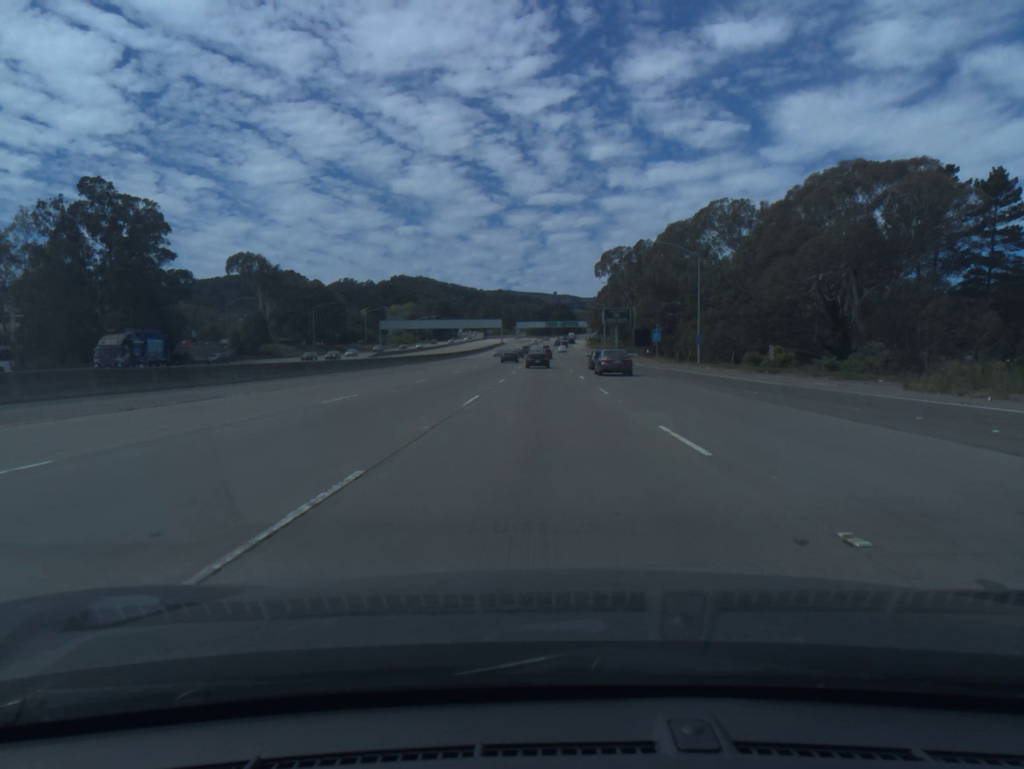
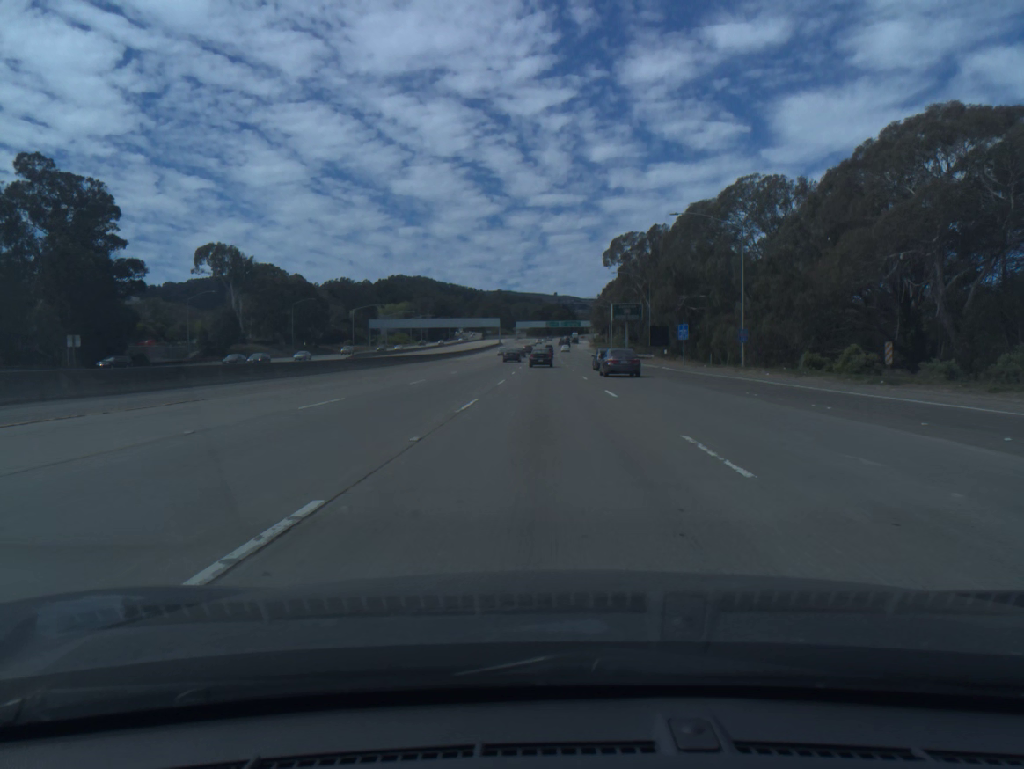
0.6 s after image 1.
(0.0, +16.2) m; 0°
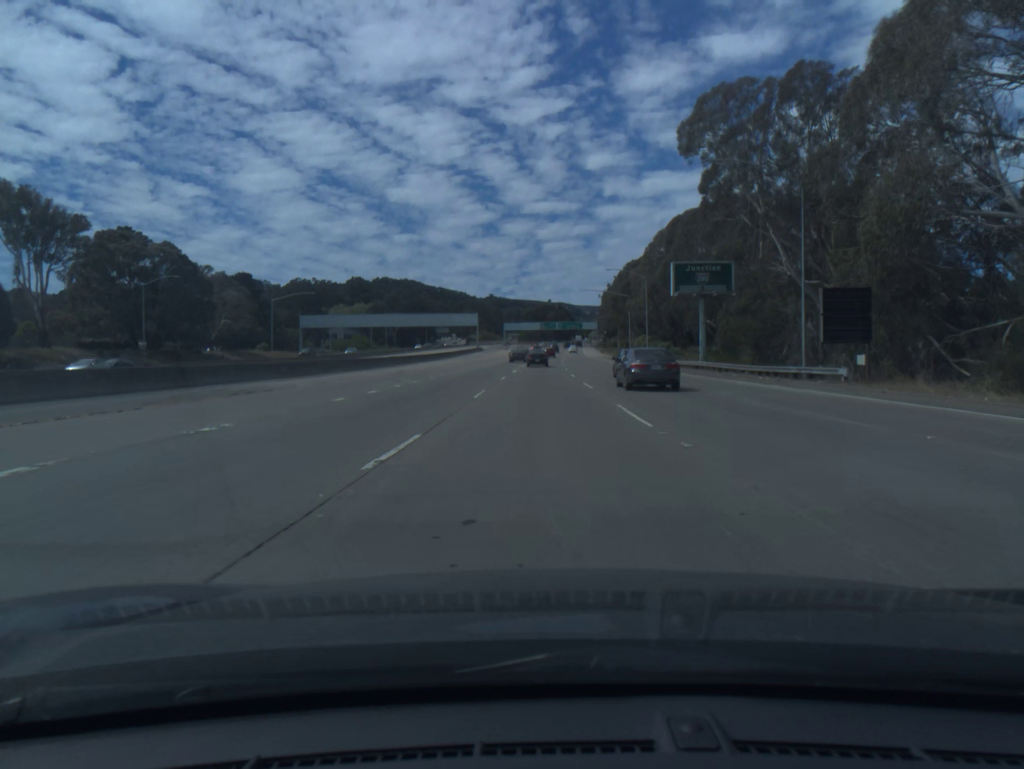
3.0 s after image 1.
(+0.3, +65.8) m; 0°
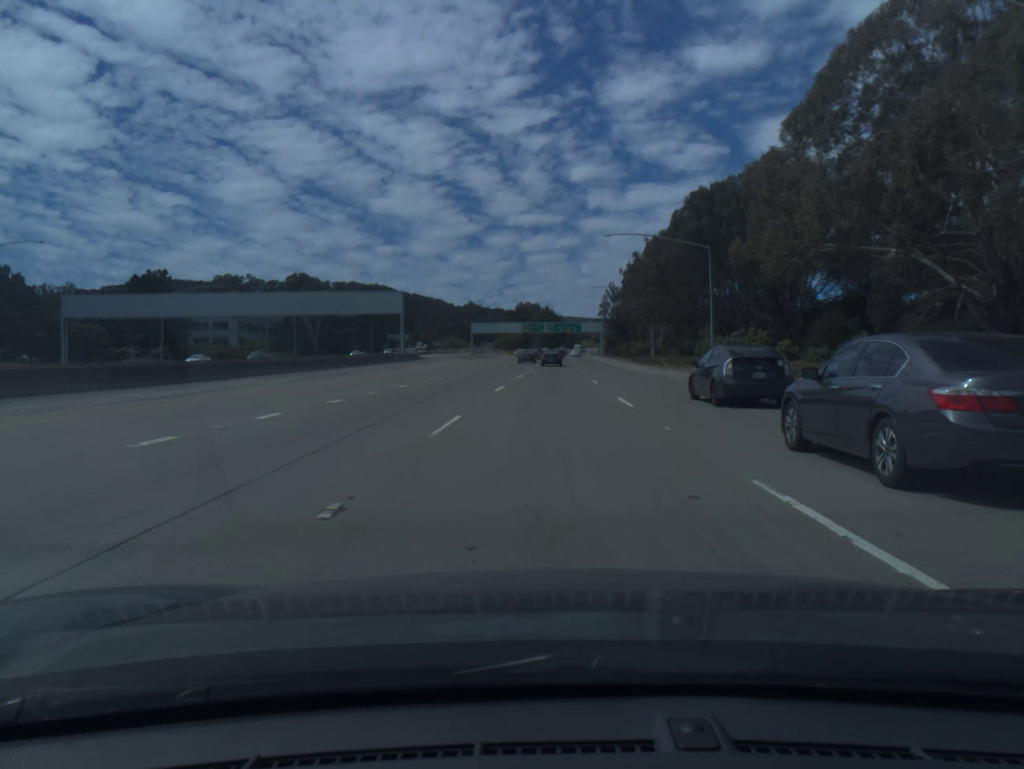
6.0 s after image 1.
(+0.3, +84.5) m; +1°
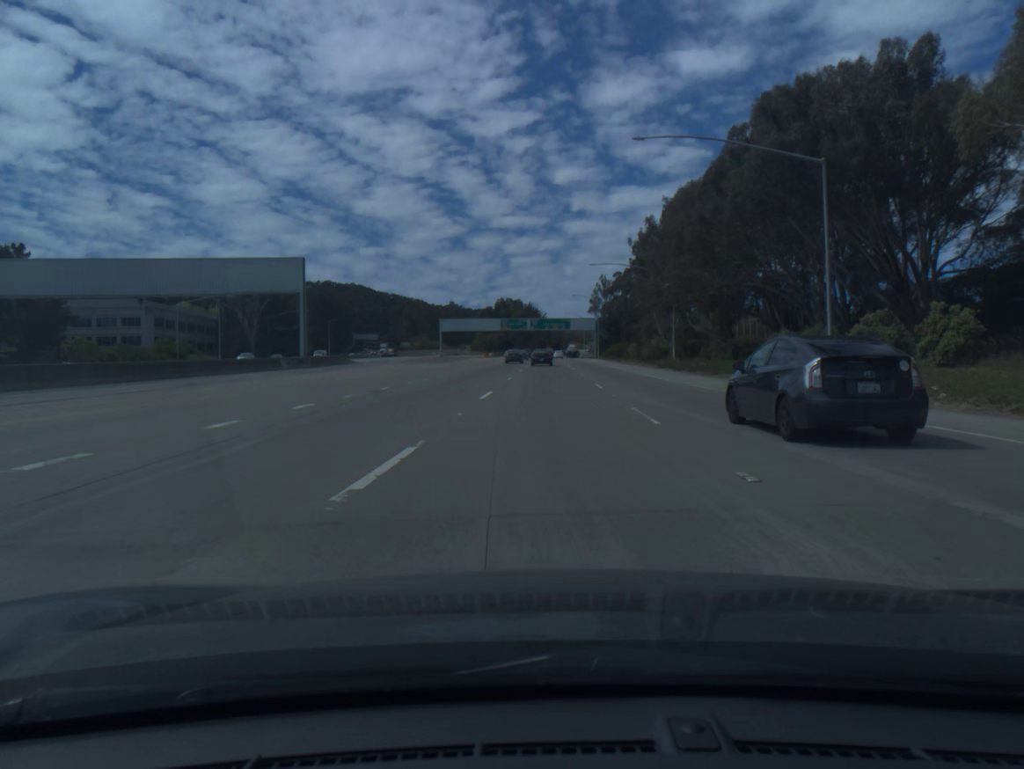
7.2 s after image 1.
(+0.4, +34.1) m; +1°
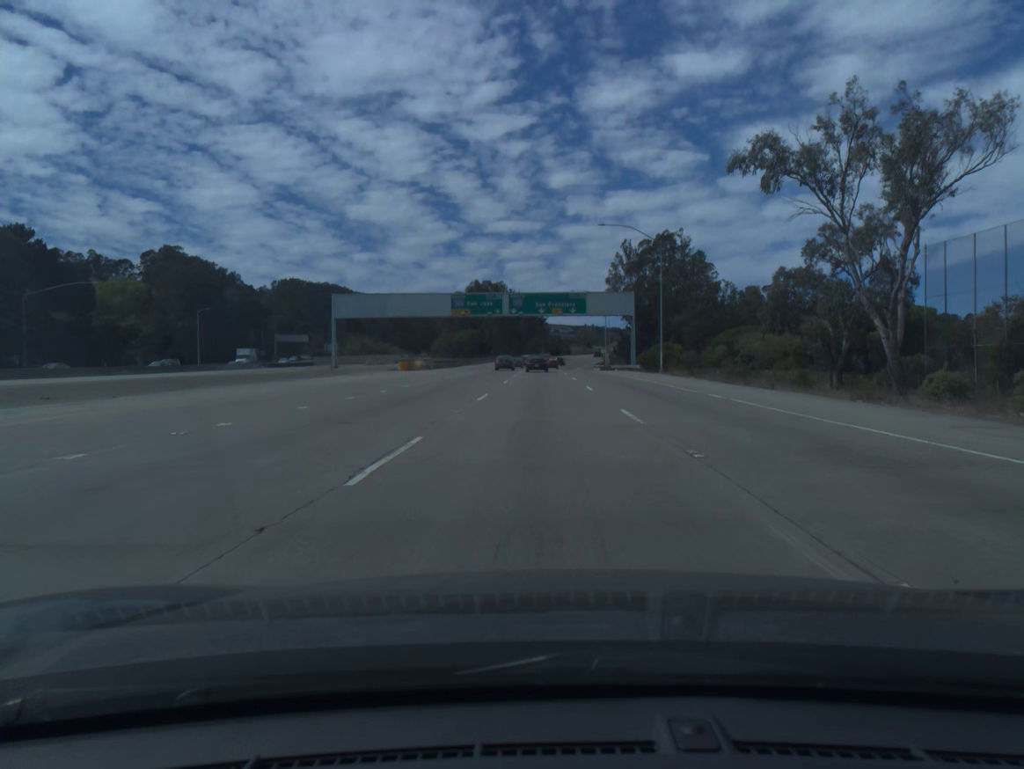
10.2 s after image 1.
(+0.7, +85.3) m; 0°
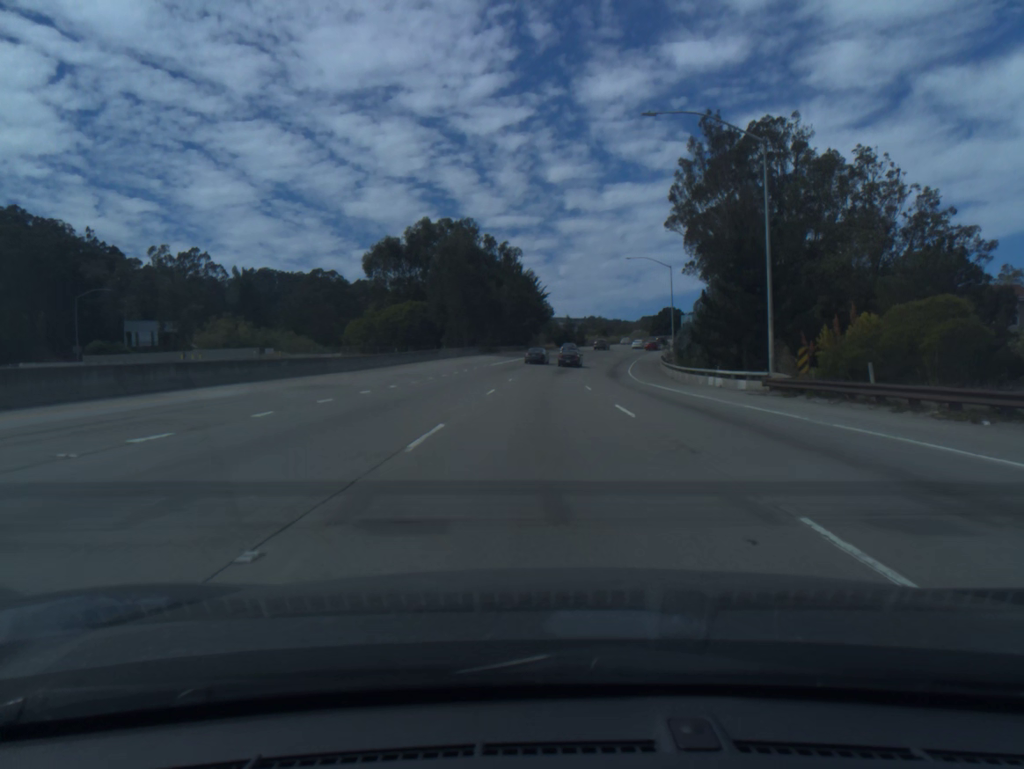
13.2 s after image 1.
(0.0, +85.0) m; 0°
